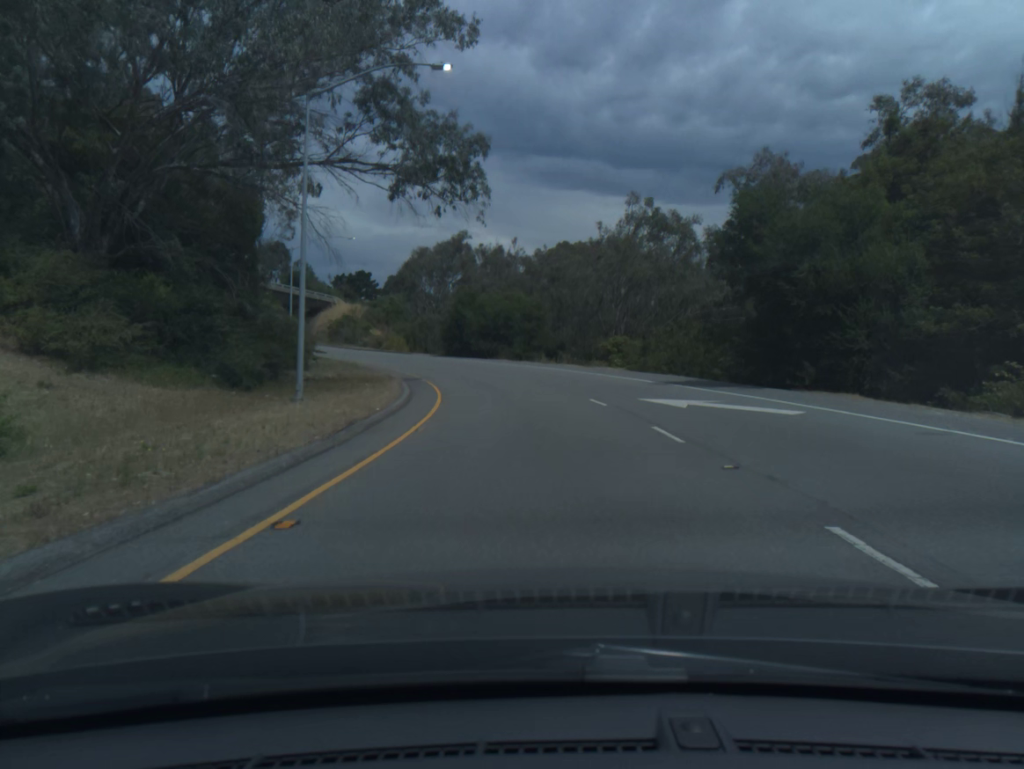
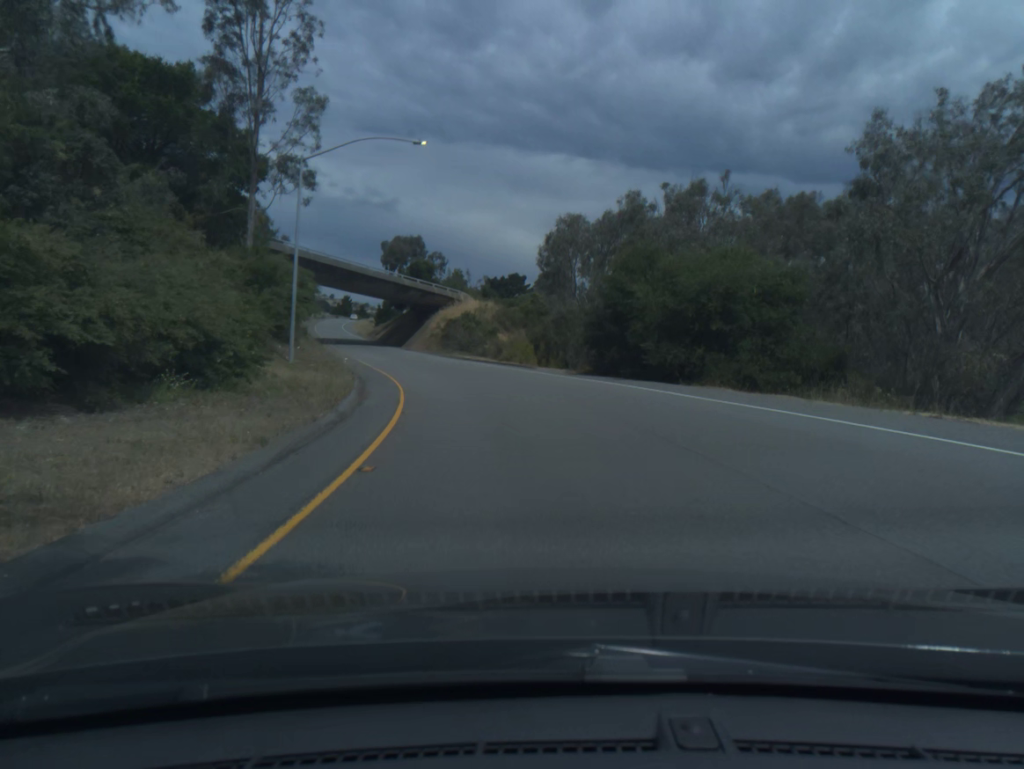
(-2.9, +33.7) m; -12°
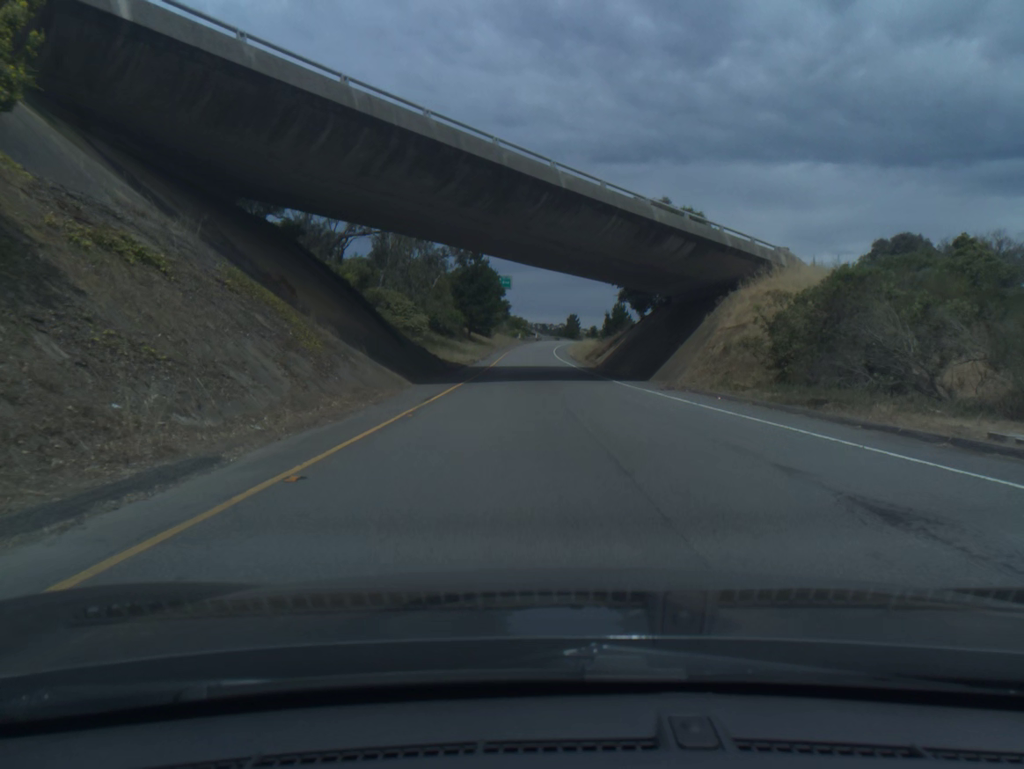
(-9.1, +50.7) m; -17°
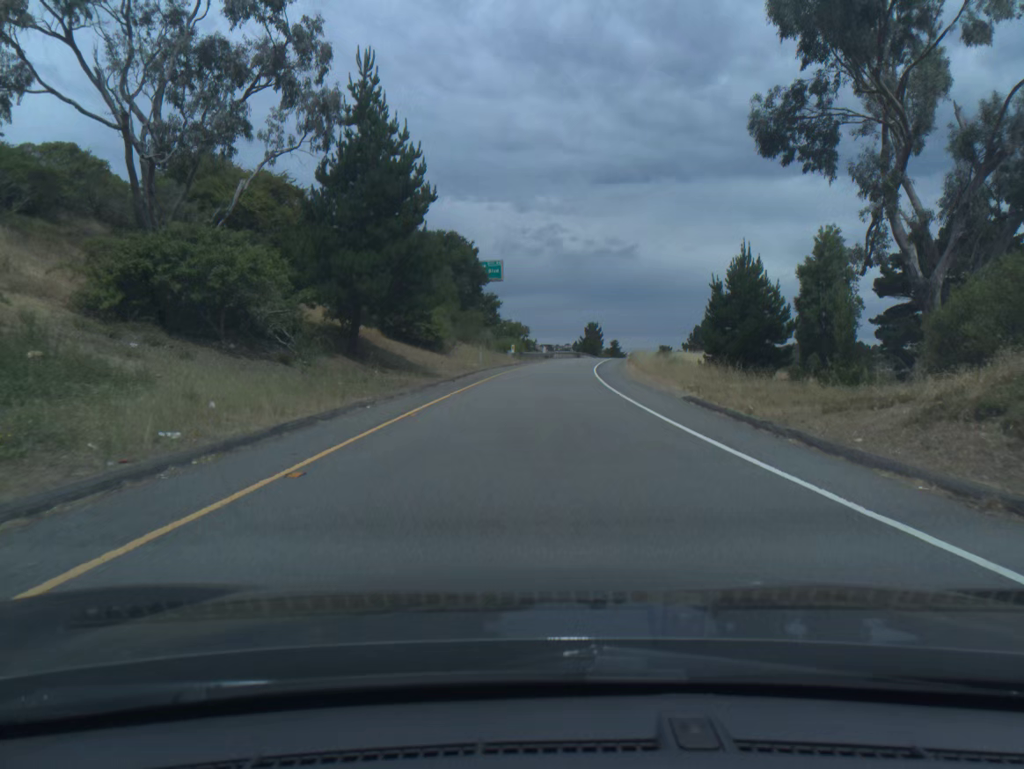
(-0.7, +57.9) m; 0°
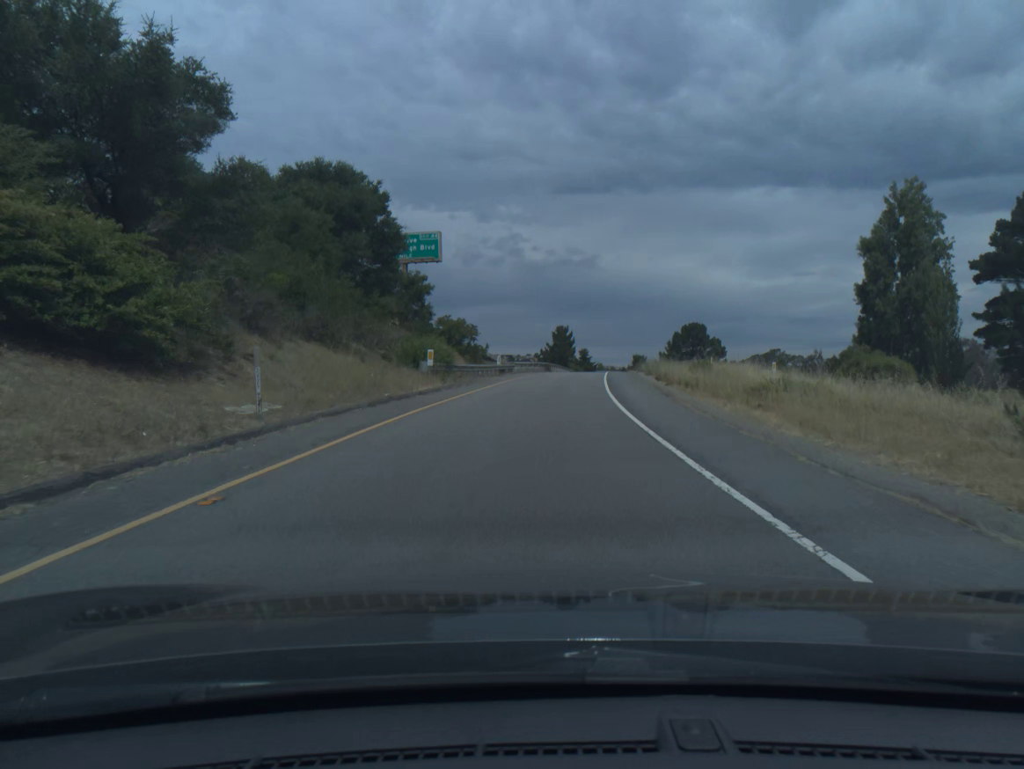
(+0.5, +30.2) m; +3°
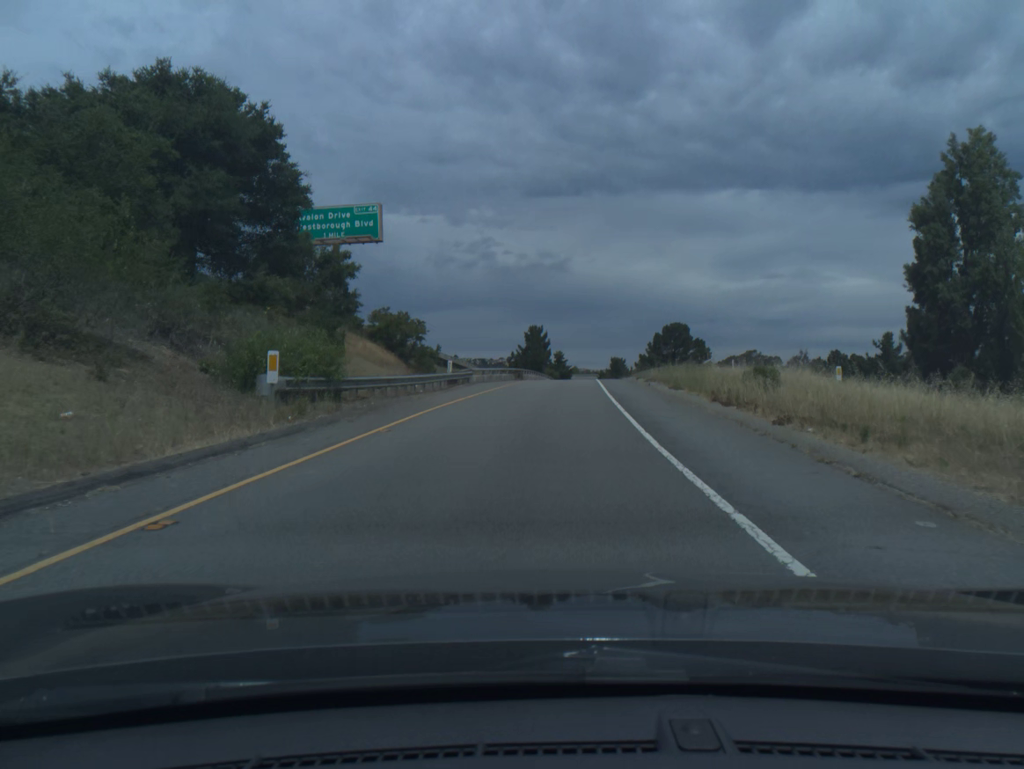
(+0.3, +15.2) m; +2°
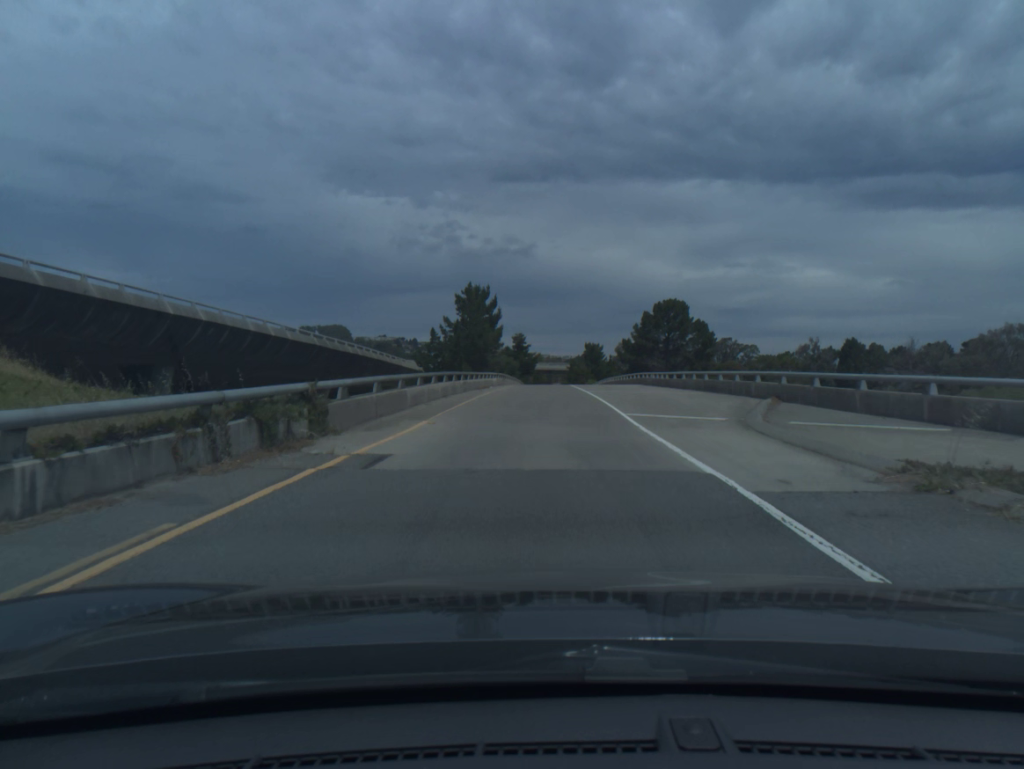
(+1.4, +46.2) m; +3°
